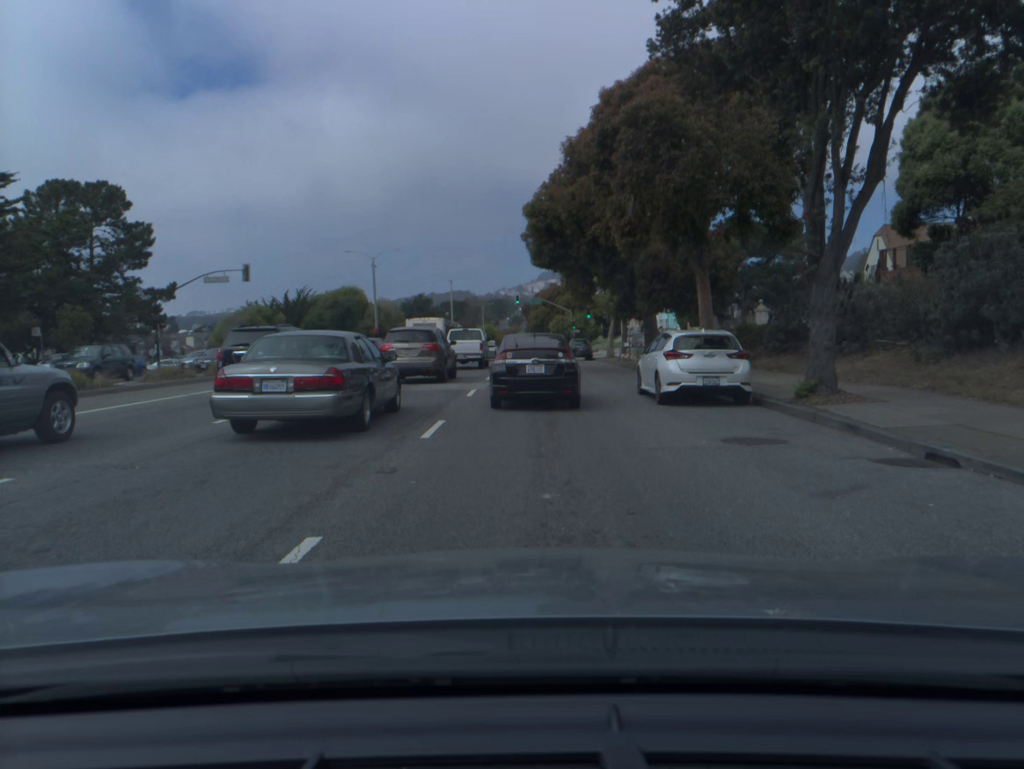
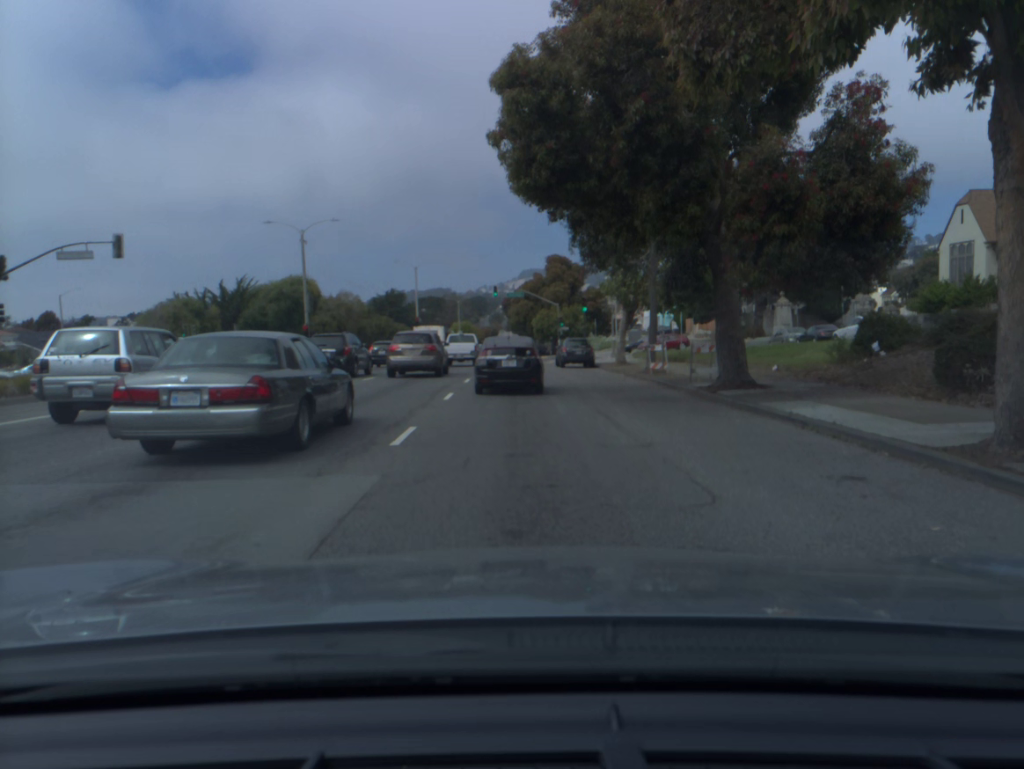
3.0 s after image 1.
(+0.1, +15.3) m; +1°
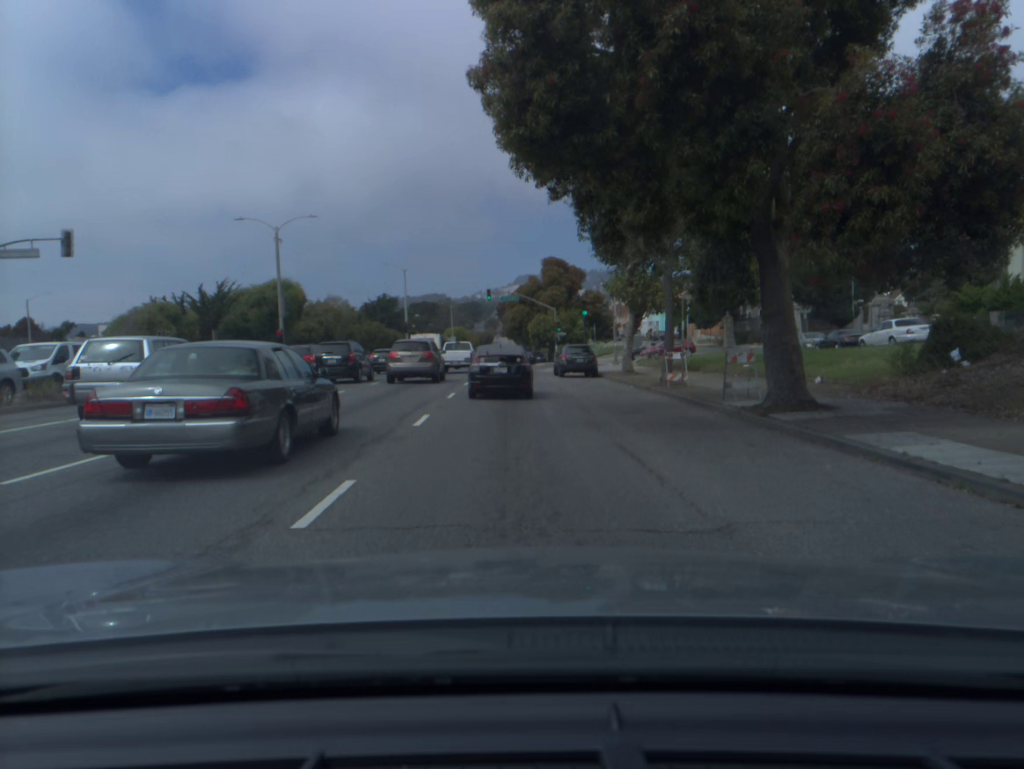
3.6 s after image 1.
(0.0, +3.9) m; 0°
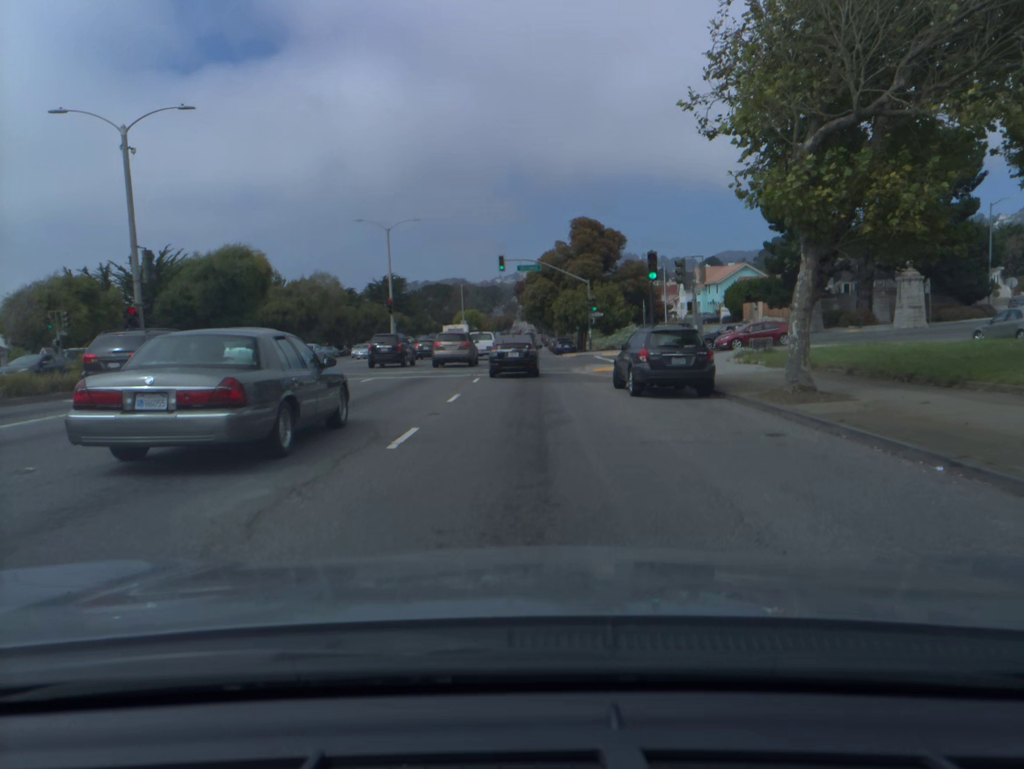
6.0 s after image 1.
(-0.3, +18.8) m; -1°
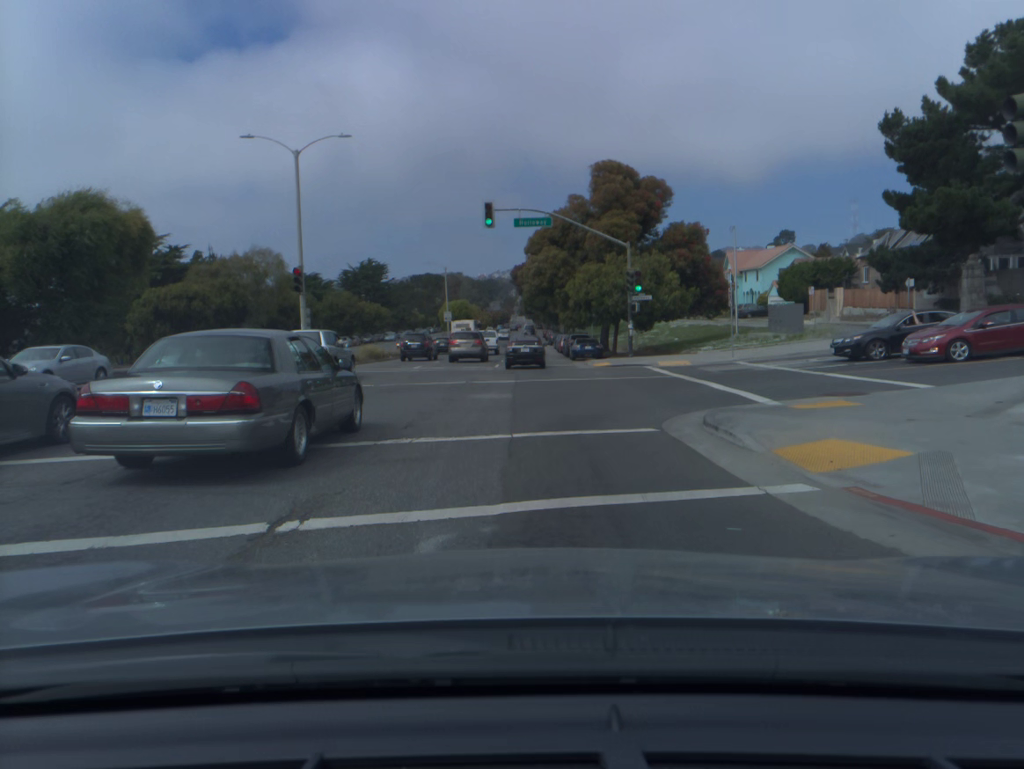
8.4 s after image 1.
(-0.1, +22.5) m; 0°
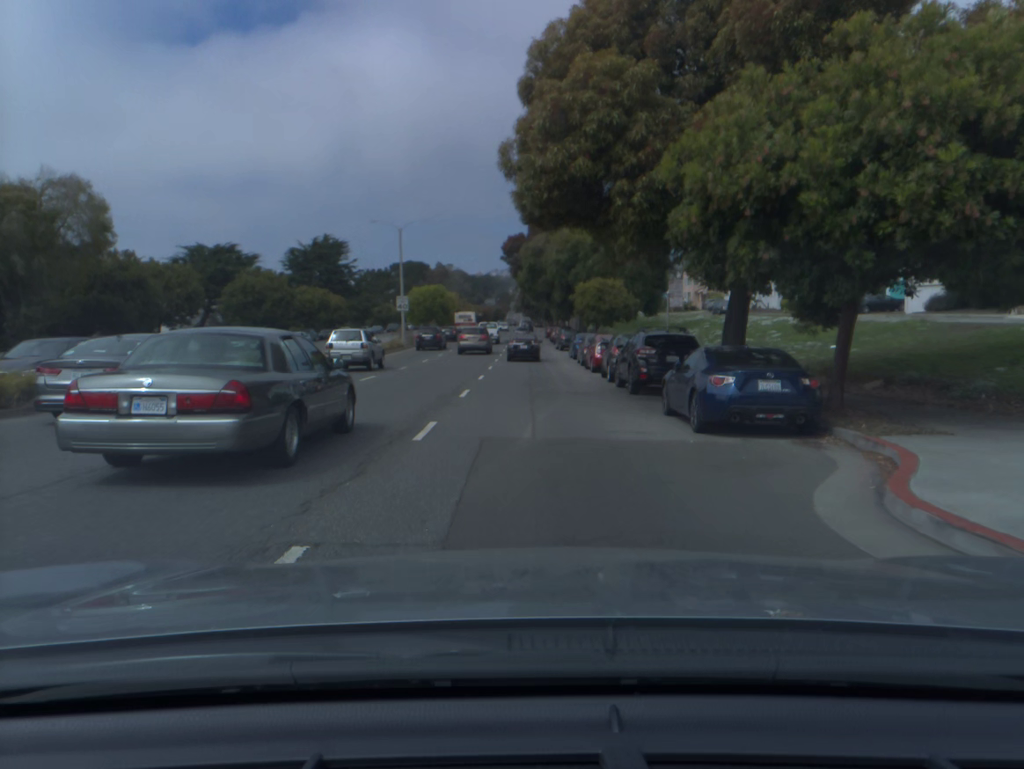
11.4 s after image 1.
(+0.3, +32.9) m; +1°
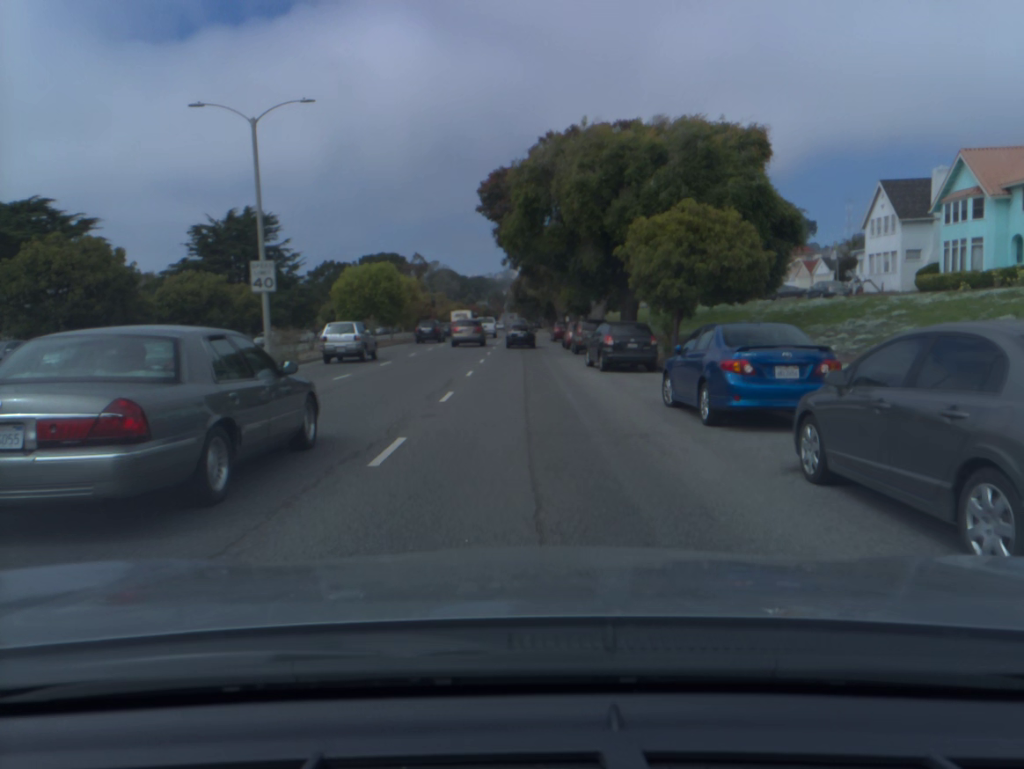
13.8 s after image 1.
(0.0, +31.8) m; 0°
